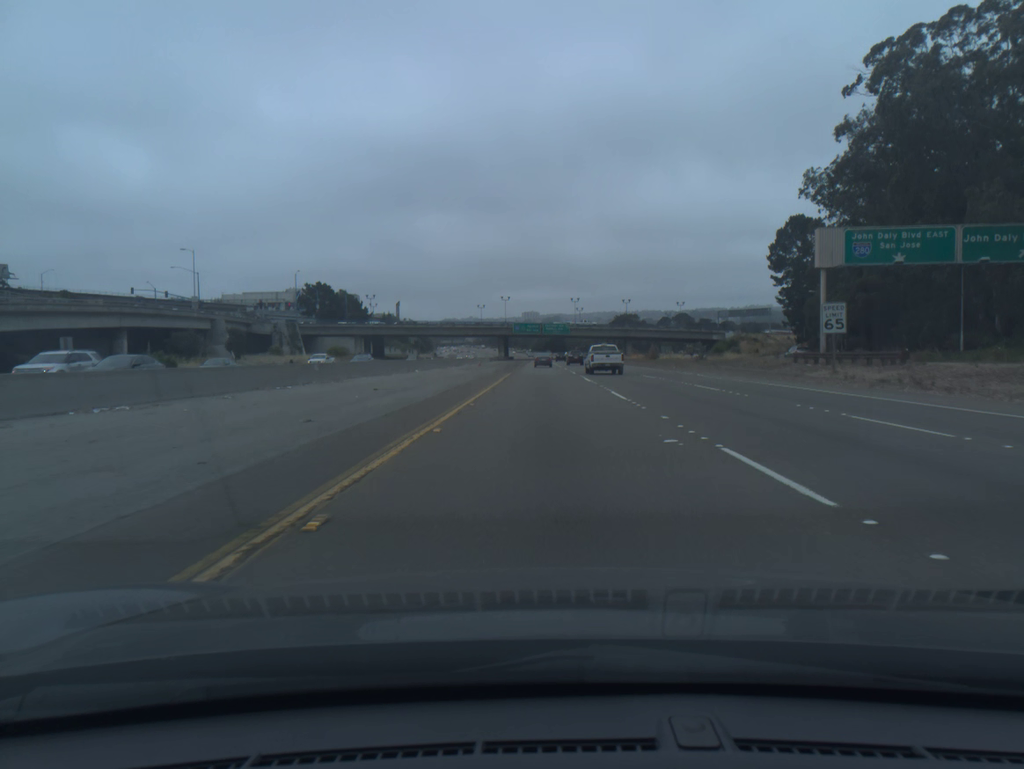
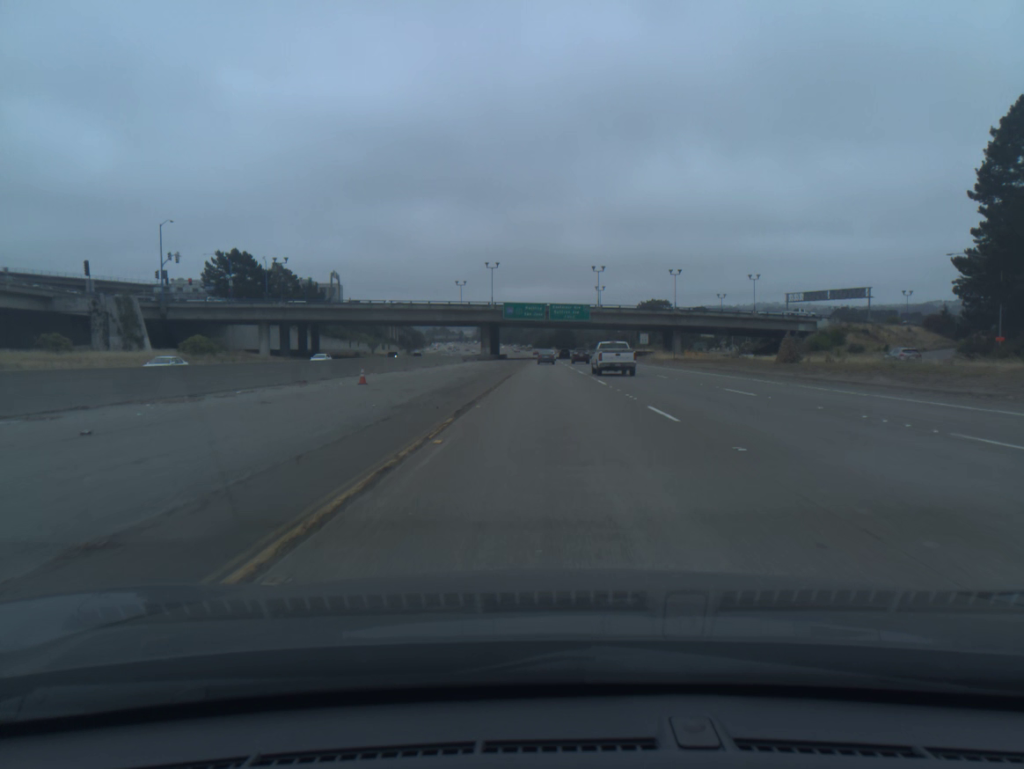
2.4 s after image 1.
(-0.4, +65.5) m; 0°
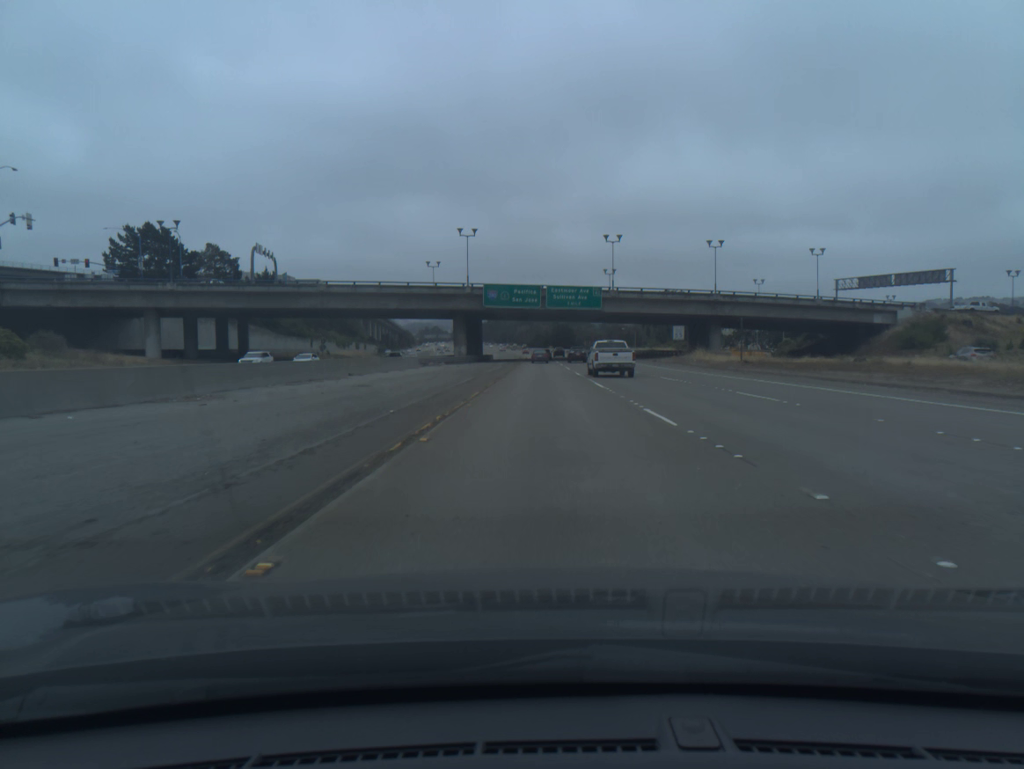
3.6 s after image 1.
(+0.2, +33.1) m; 0°
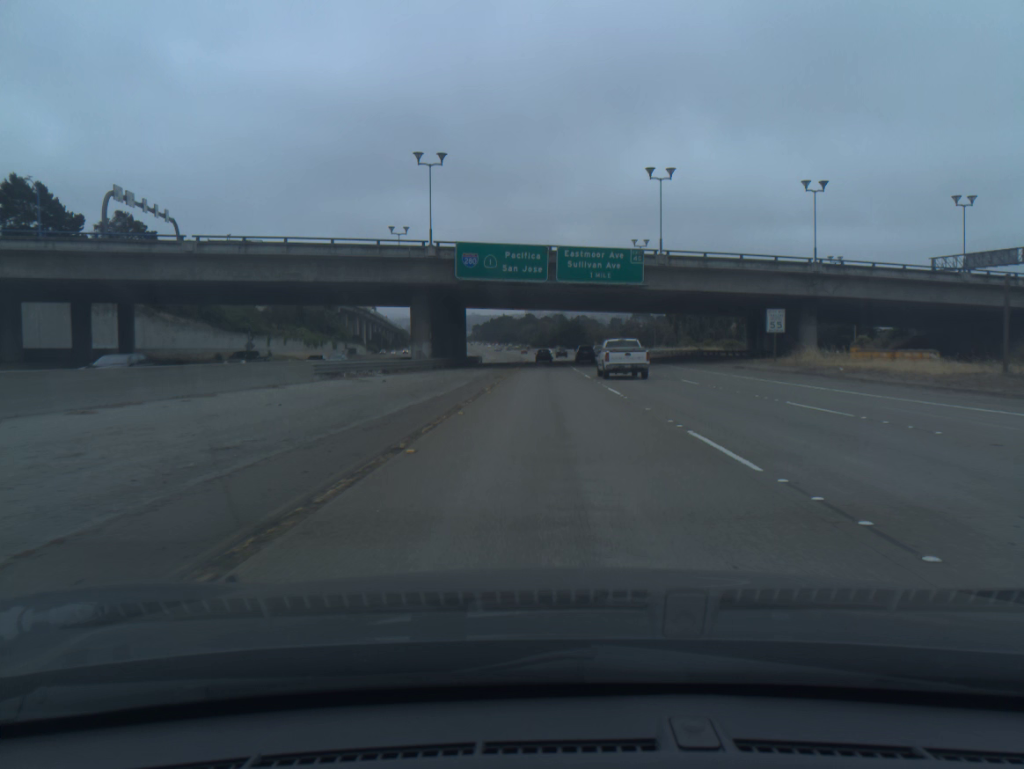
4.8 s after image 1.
(-0.1, +33.4) m; 0°
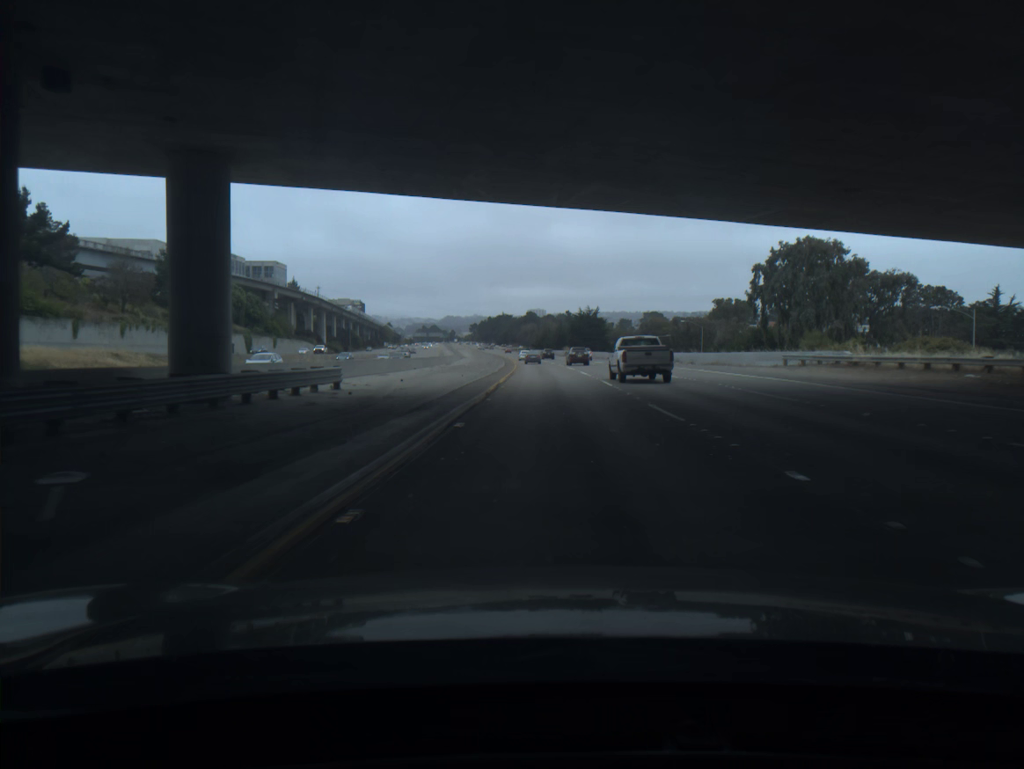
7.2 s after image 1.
(-0.2, +67.2) m; 0°
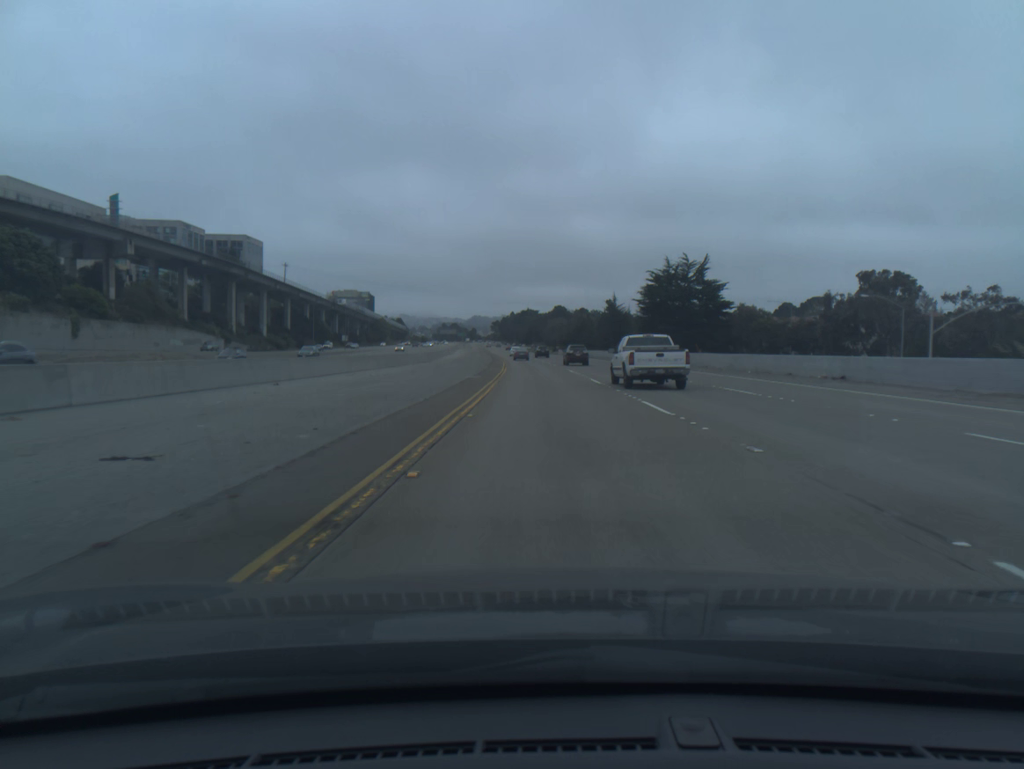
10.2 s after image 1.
(-1.1, +84.7) m; -2°
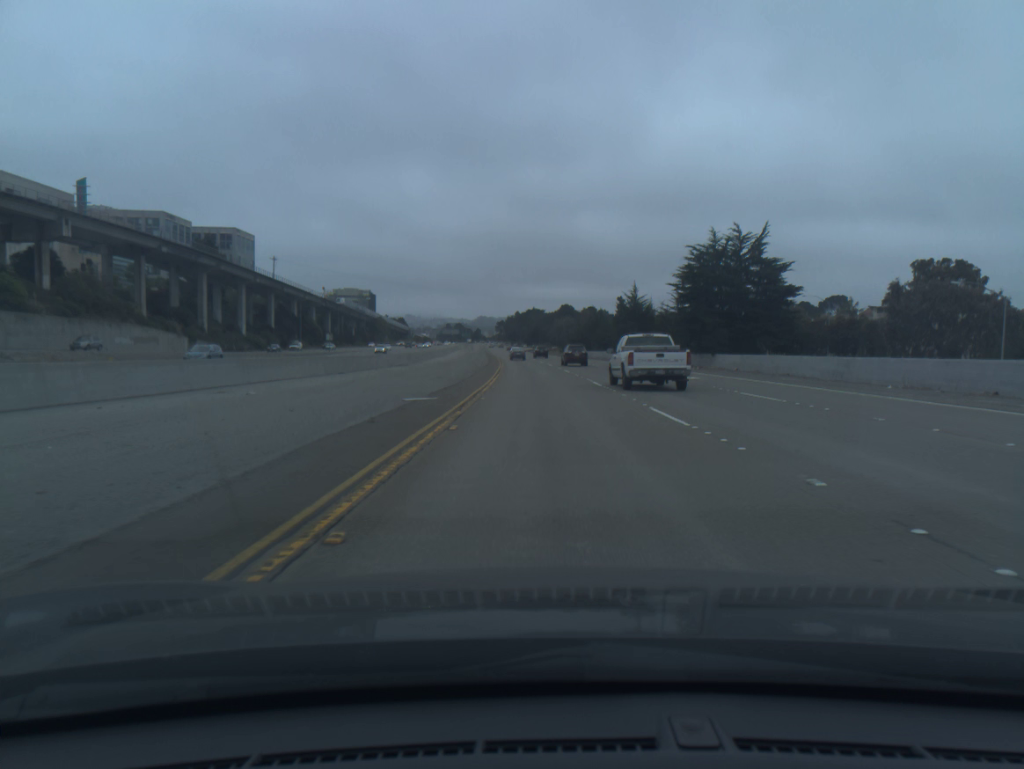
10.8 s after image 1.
(-0.1, +17.0) m; 0°
